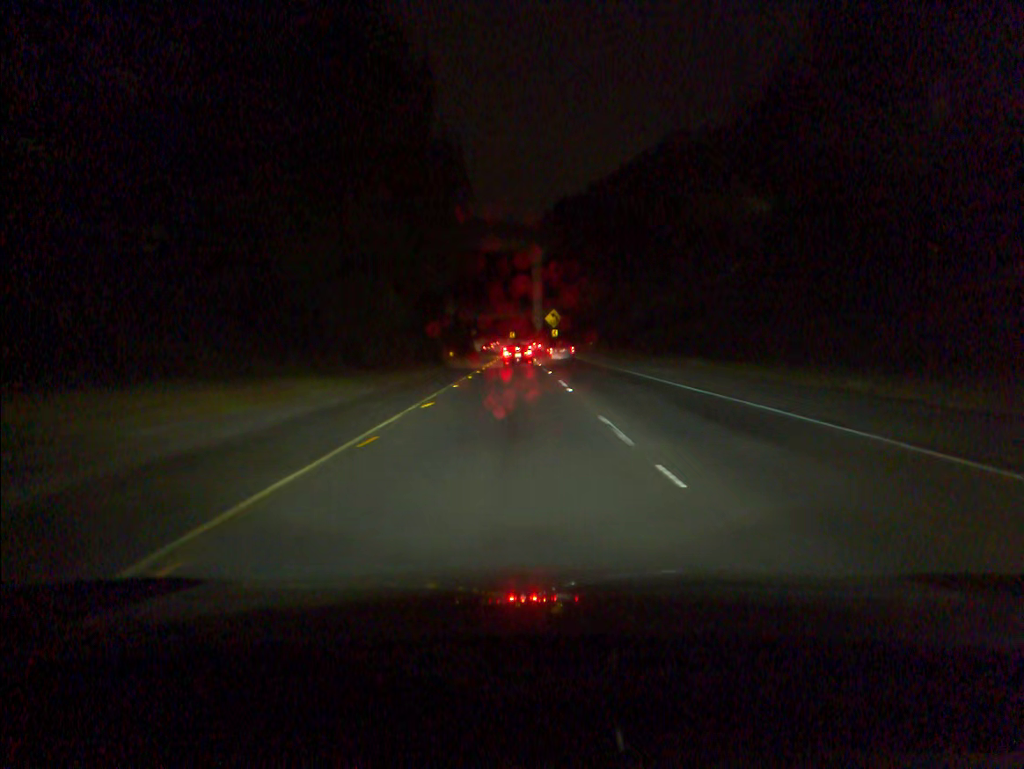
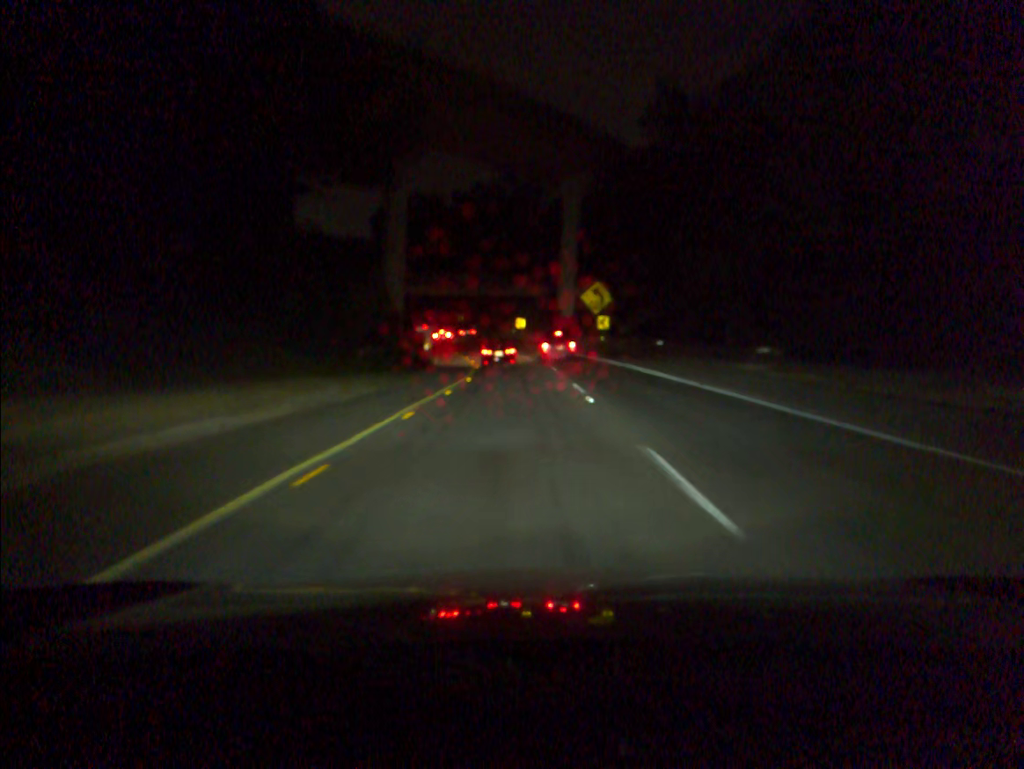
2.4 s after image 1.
(-0.4, +64.2) m; -1°
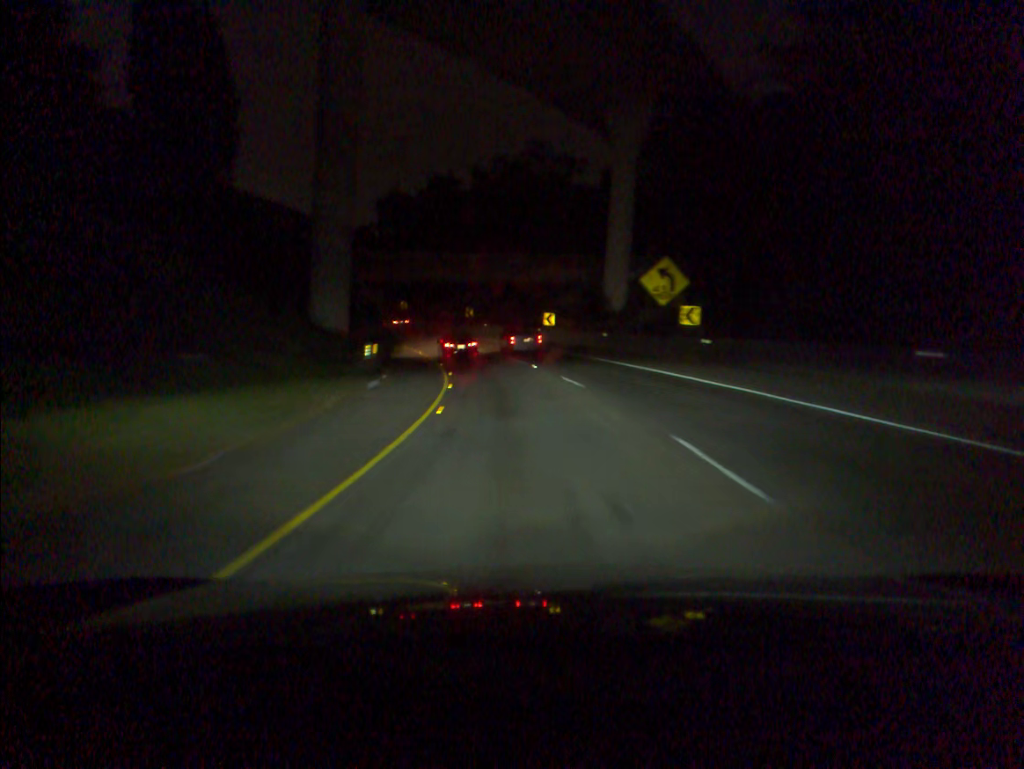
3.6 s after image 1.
(-0.3, +28.6) m; -2°
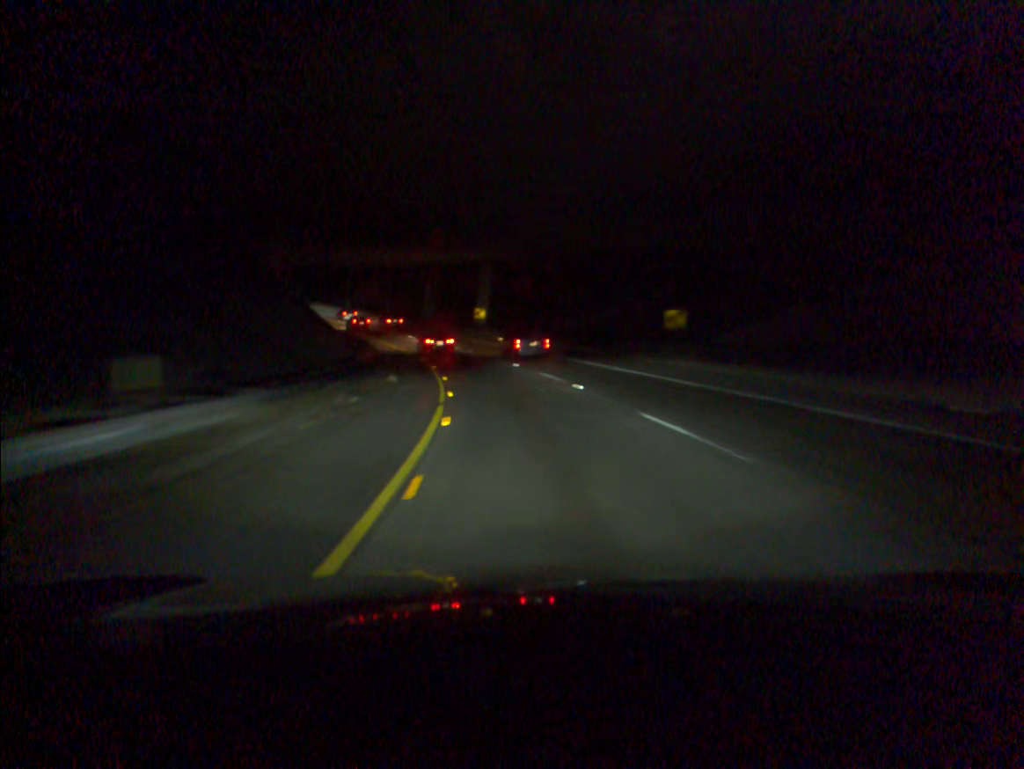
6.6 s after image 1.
(-9.8, +66.2) m; -19°
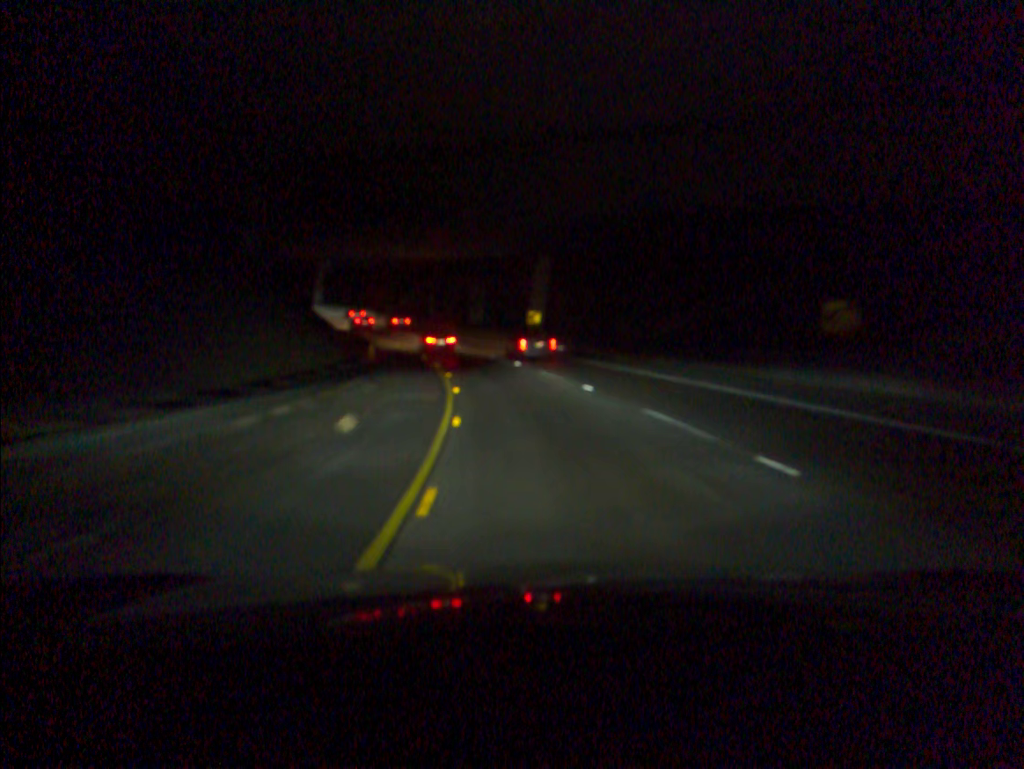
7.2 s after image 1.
(-0.5, +13.7) m; -4°
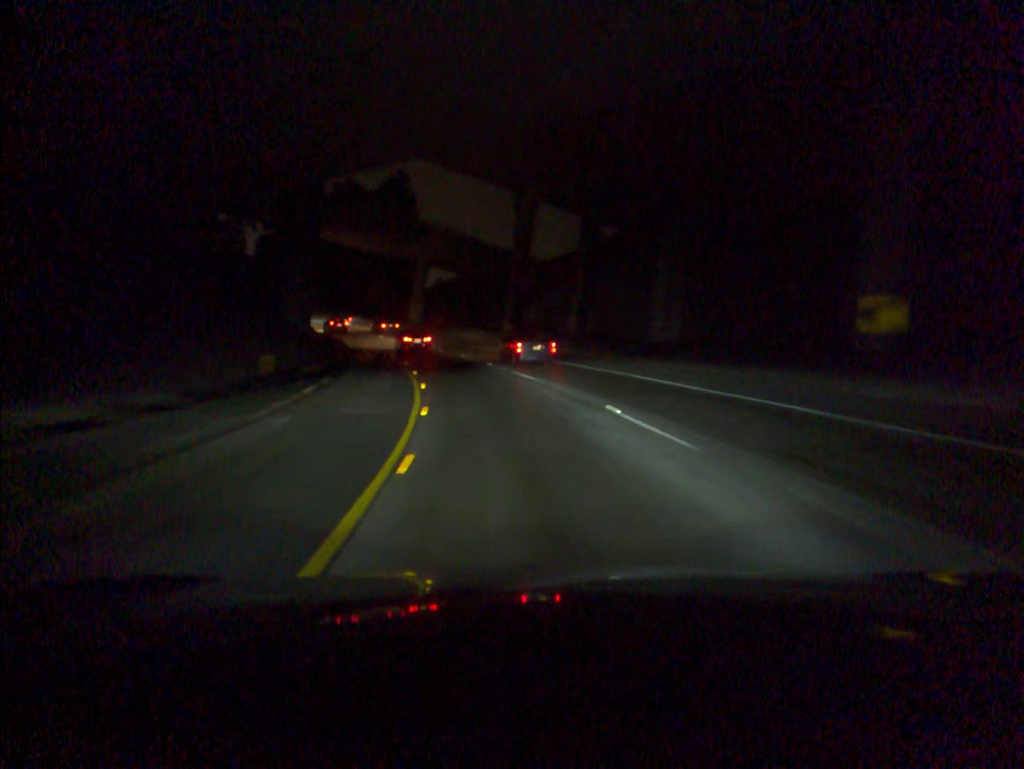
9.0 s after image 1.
(-3.9, +41.5) m; -11°
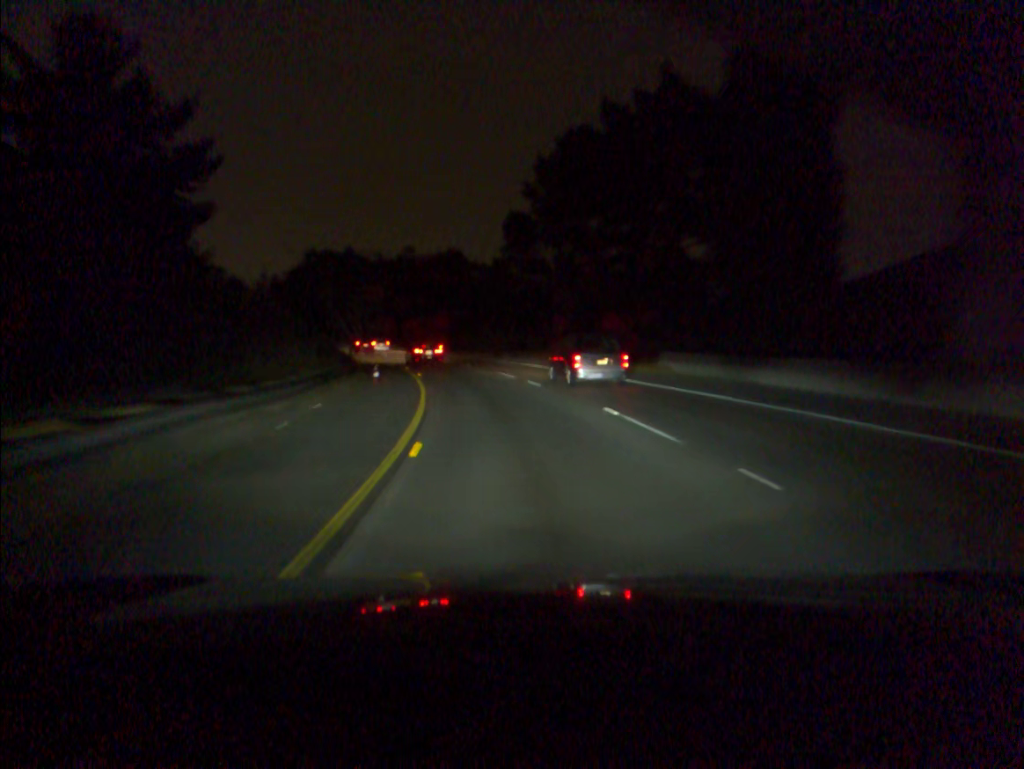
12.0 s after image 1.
(-14.3, +69.0) m; -23°
